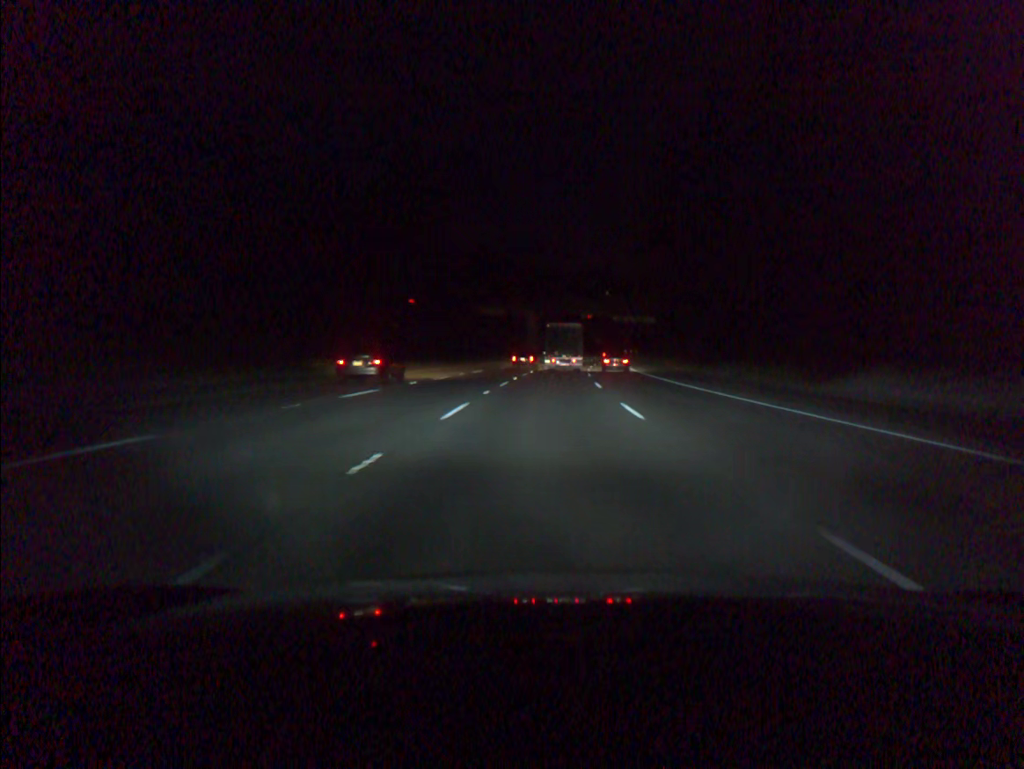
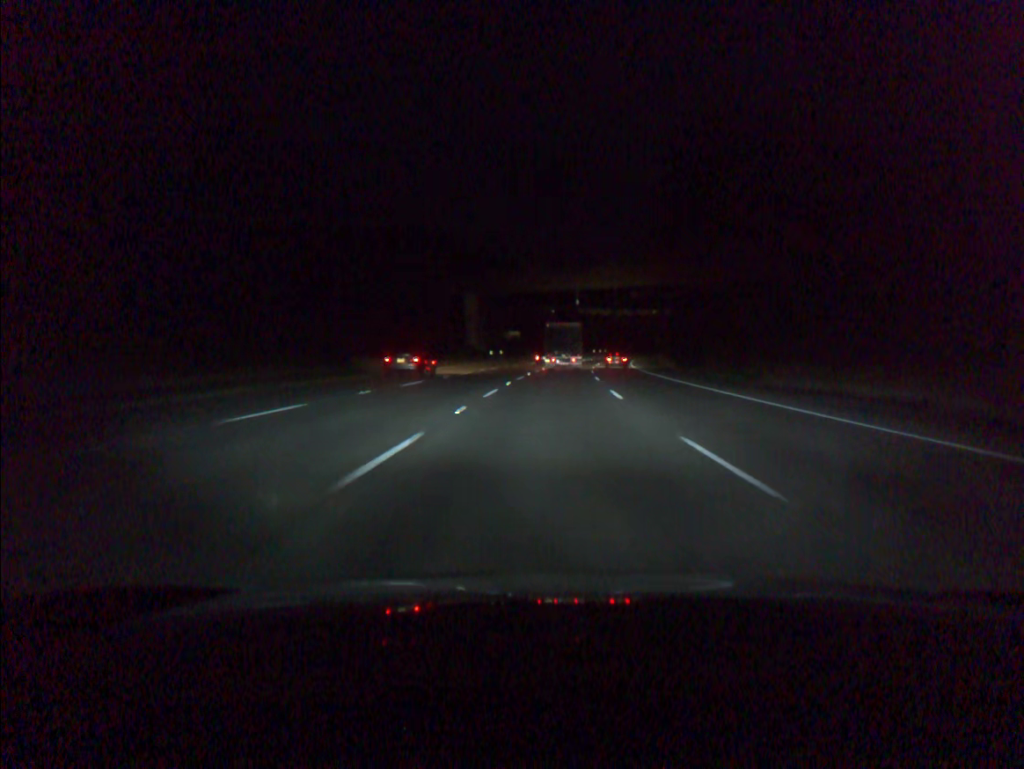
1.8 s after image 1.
(+1.5, +51.3) m; +3°
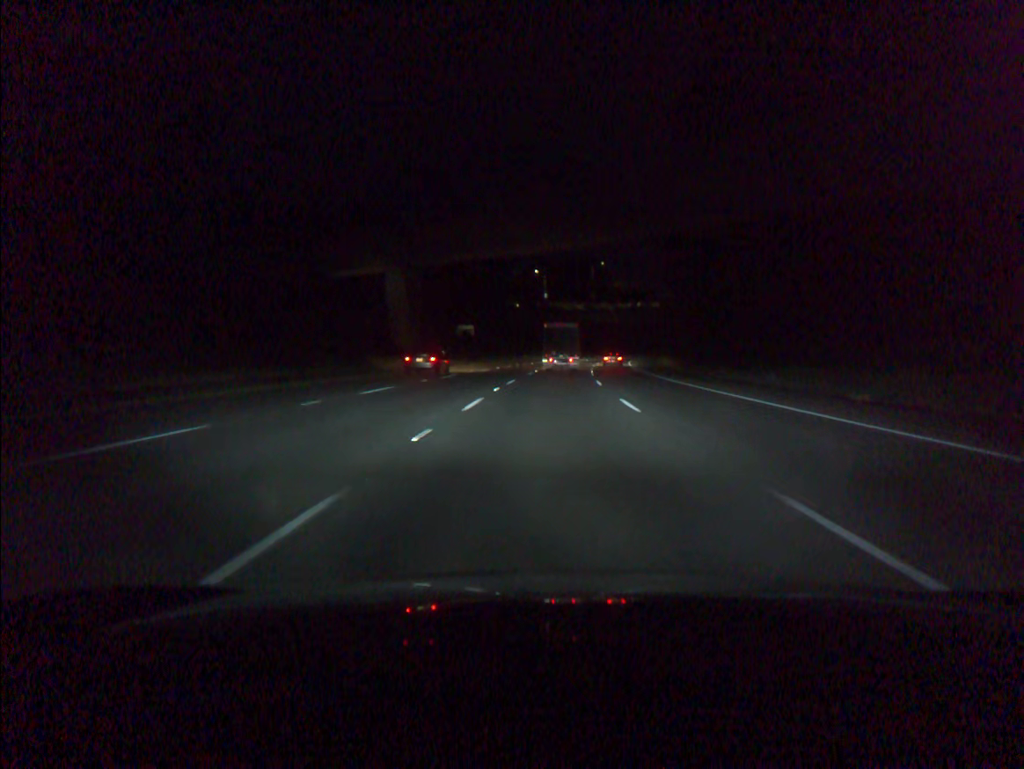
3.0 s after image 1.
(+0.8, +34.1) m; +2°
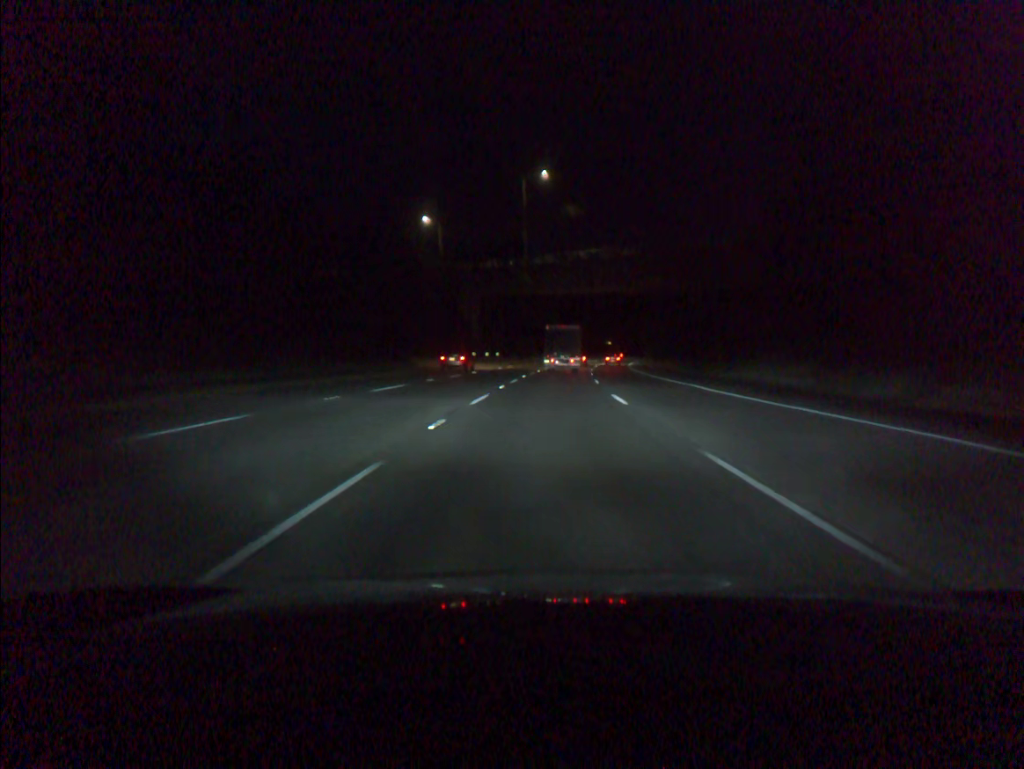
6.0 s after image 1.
(+4.4, +85.0) m; +6°
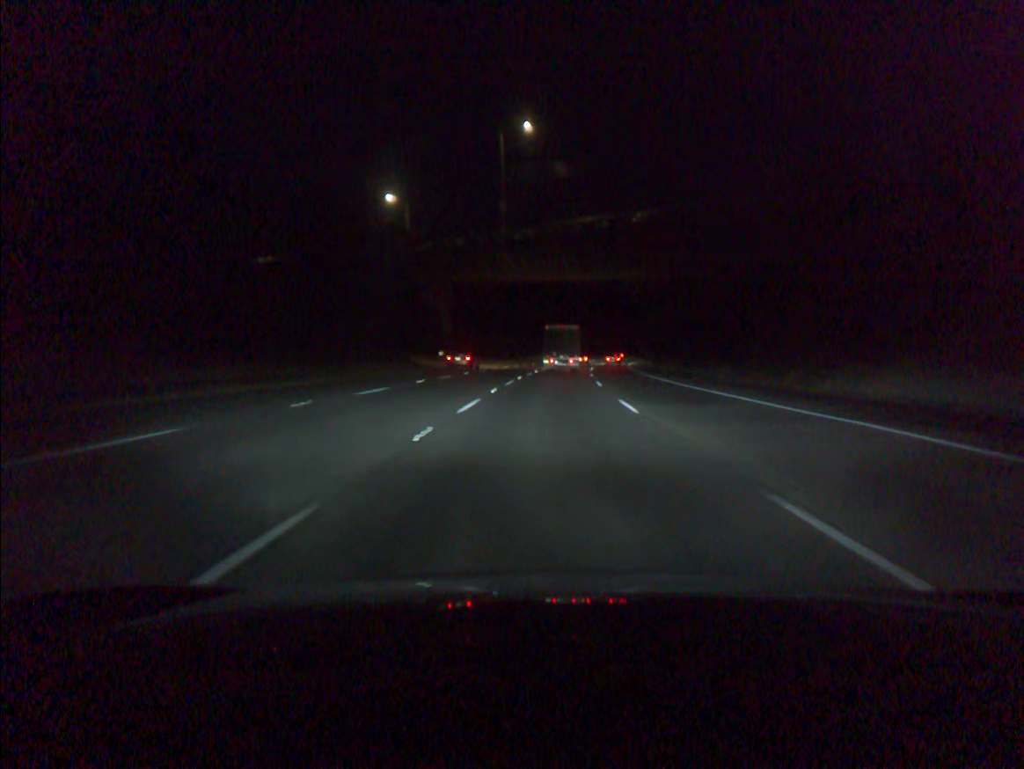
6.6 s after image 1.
(+0.2, +17.0) m; +1°
